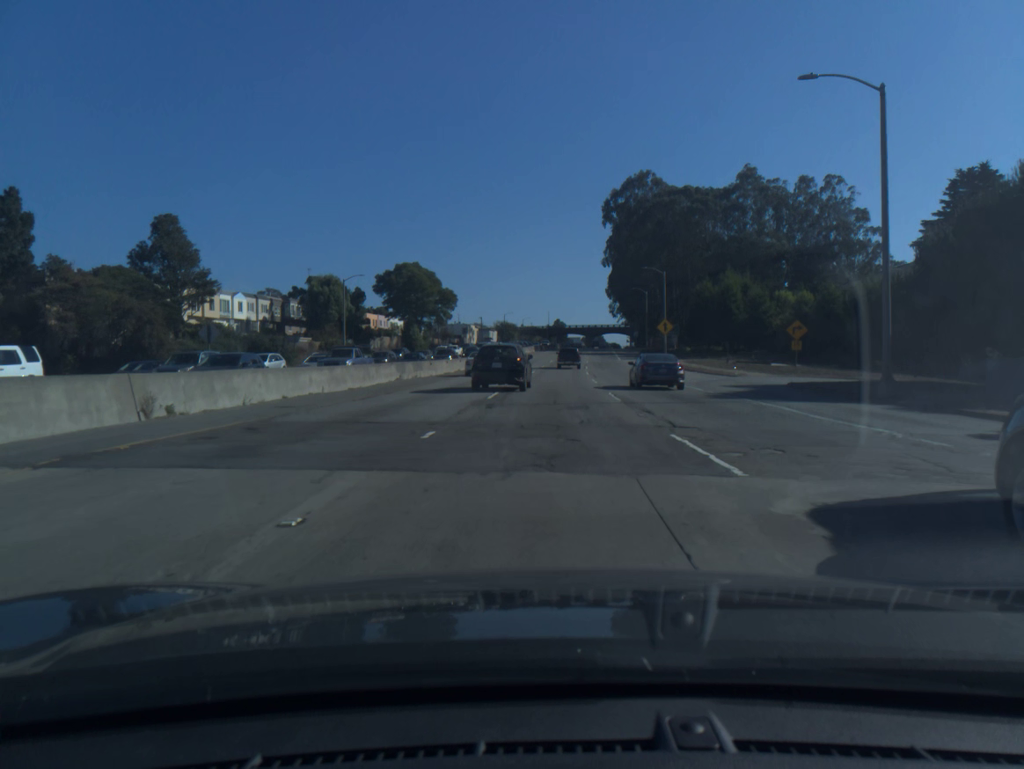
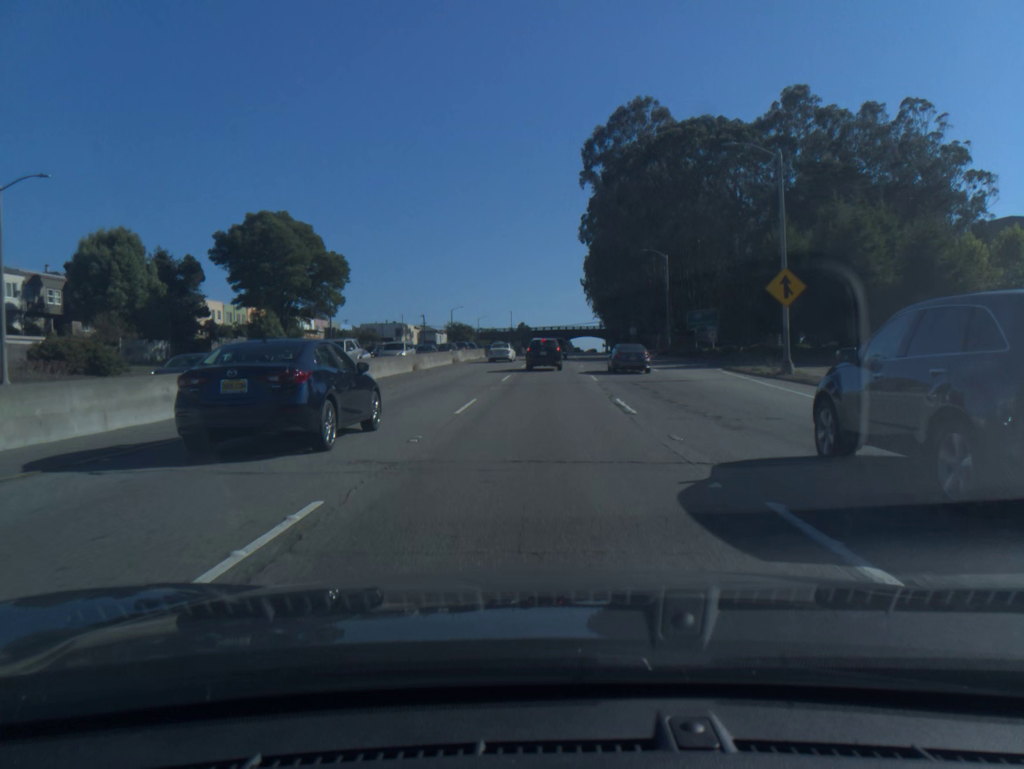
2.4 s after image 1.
(+1.1, +48.1) m; +3°
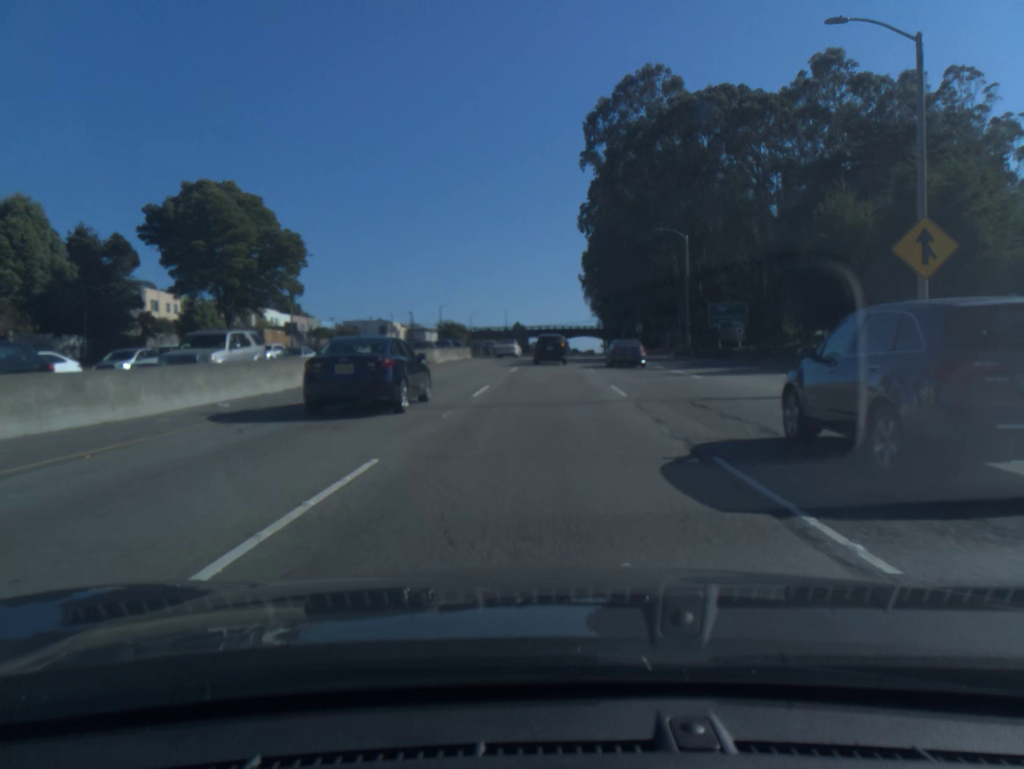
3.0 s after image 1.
(0.0, +12.0) m; 0°
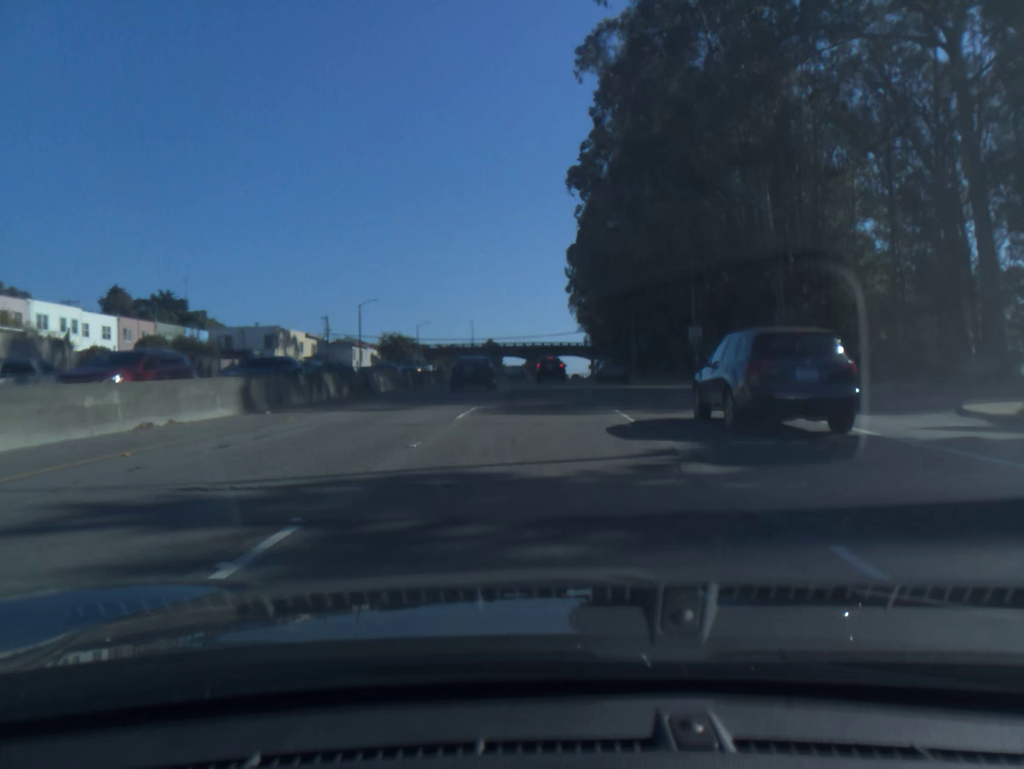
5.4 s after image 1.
(+0.8, +47.6) m; +2°
